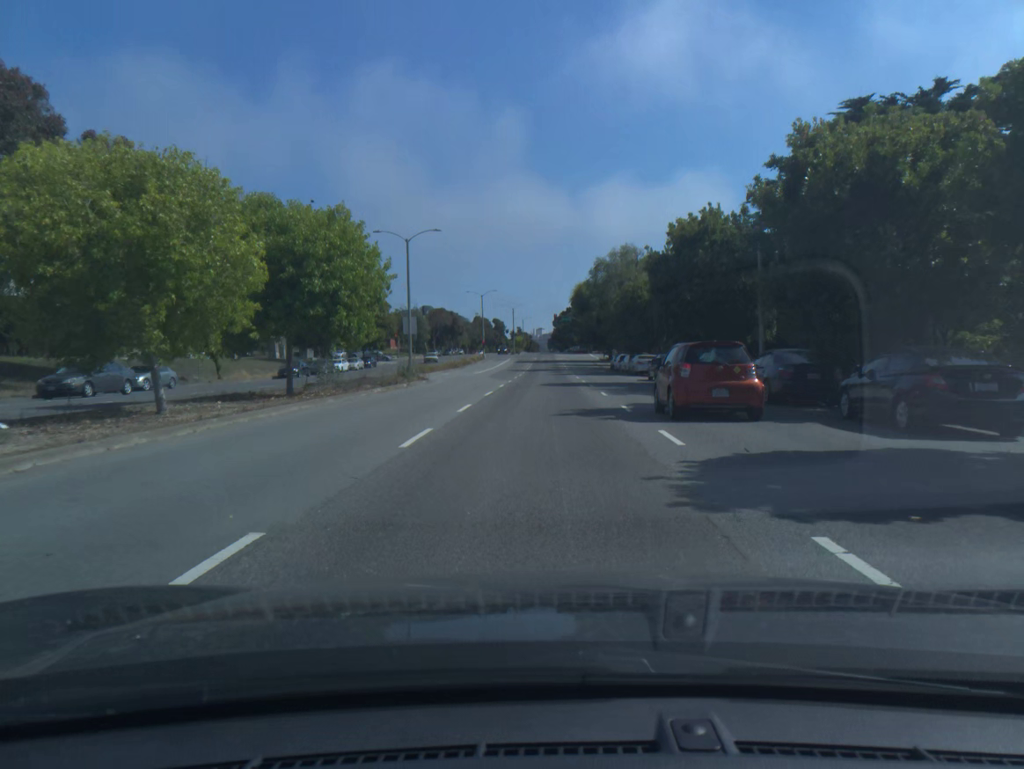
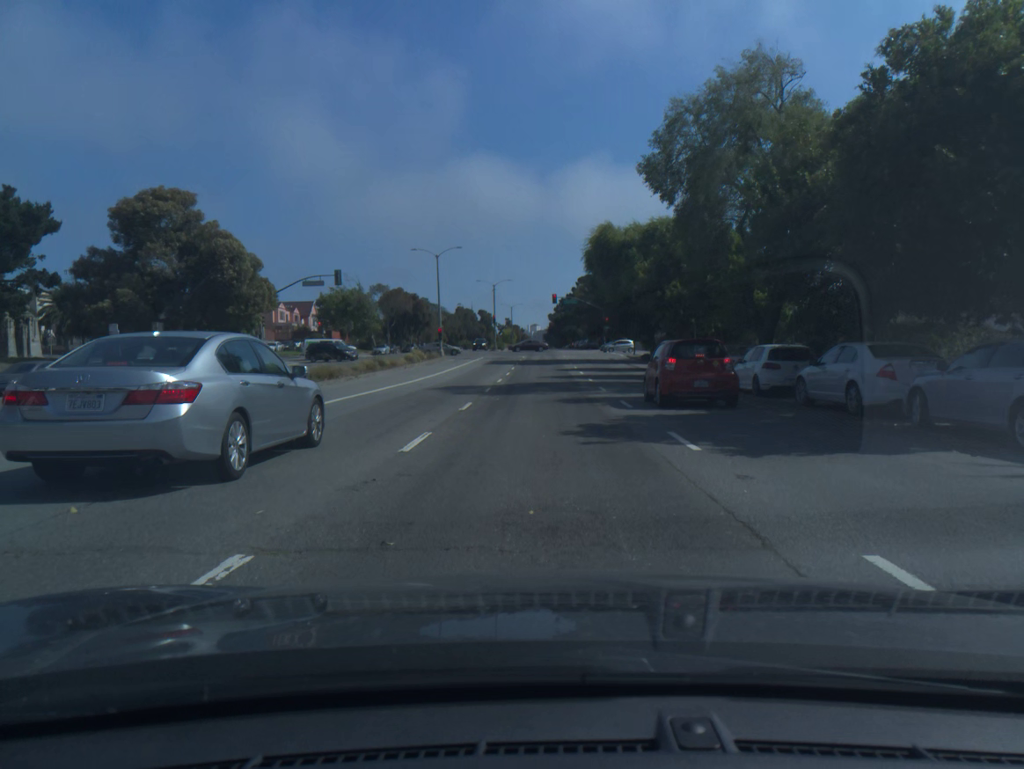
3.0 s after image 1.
(+0.1, +43.7) m; 0°
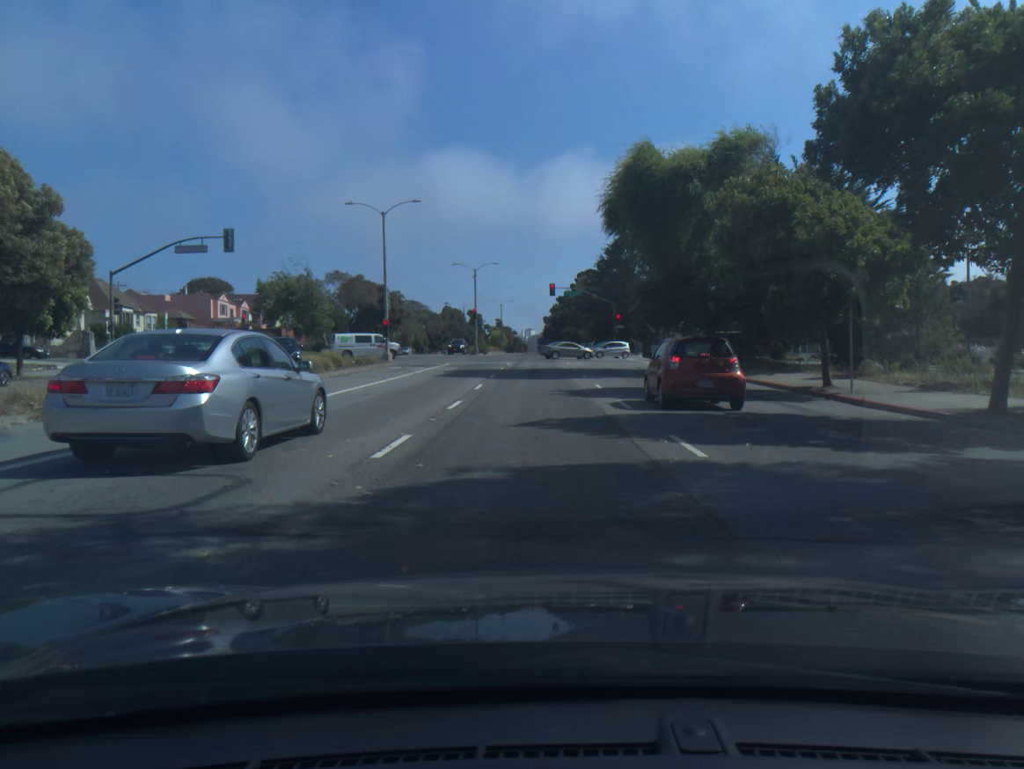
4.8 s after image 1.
(+0.1, +22.5) m; +1°
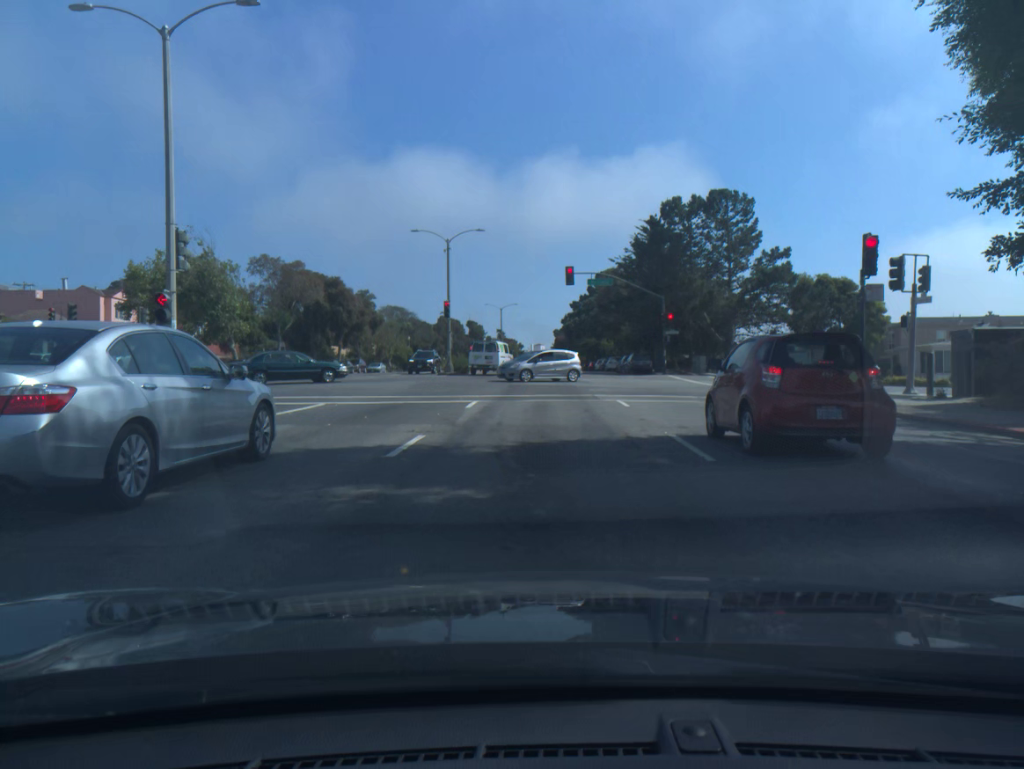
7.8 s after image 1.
(-0.2, +29.3) m; -1°
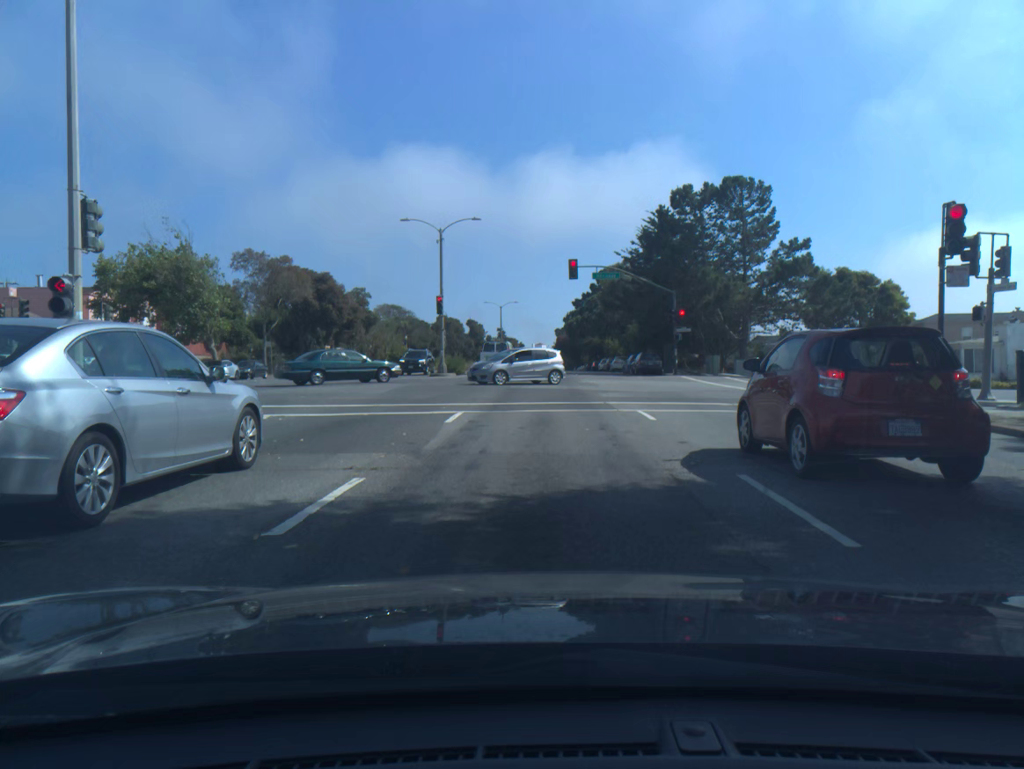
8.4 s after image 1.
(0.0, +4.1) m; 0°
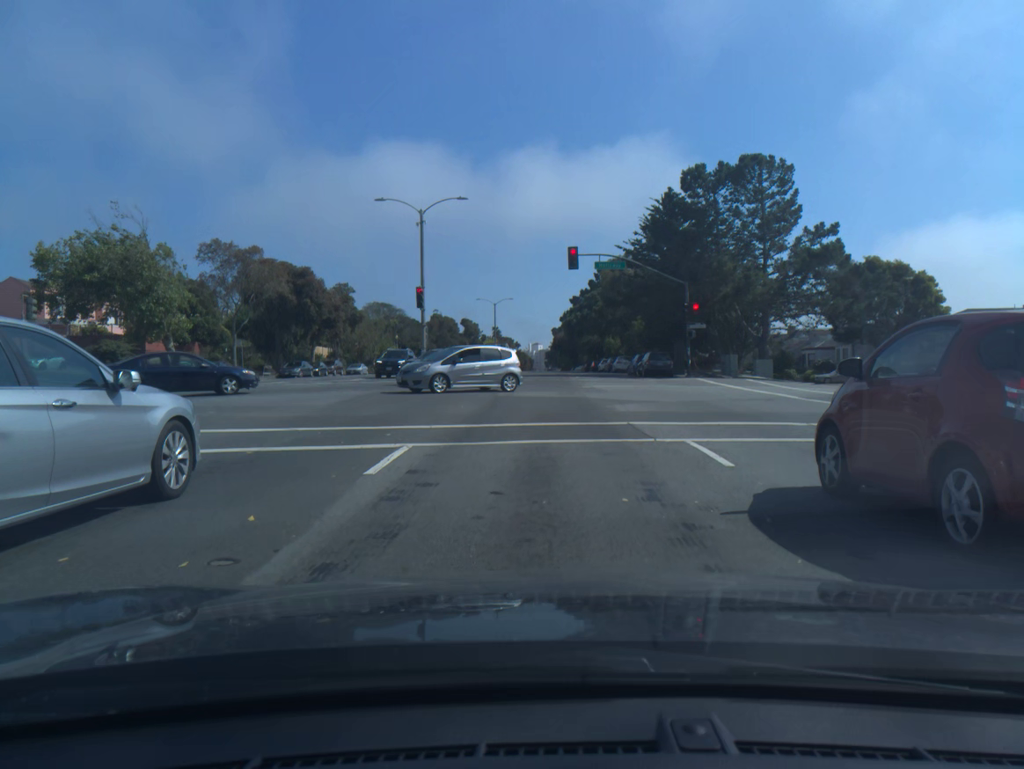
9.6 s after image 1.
(0.0, +6.2) m; 0°
